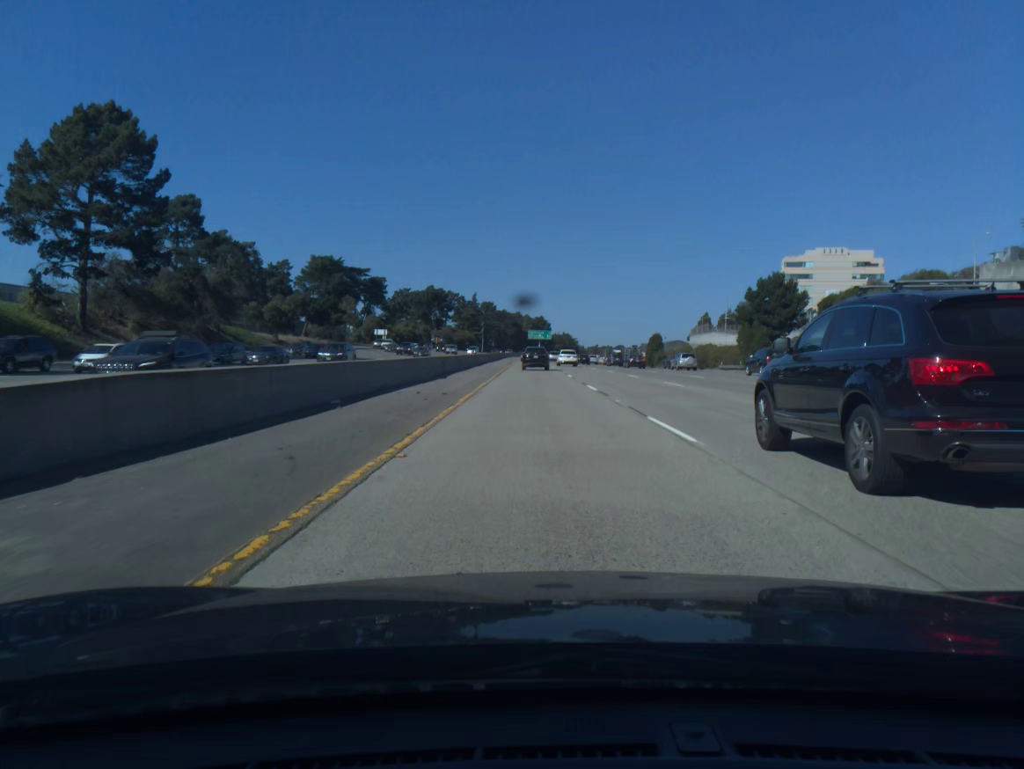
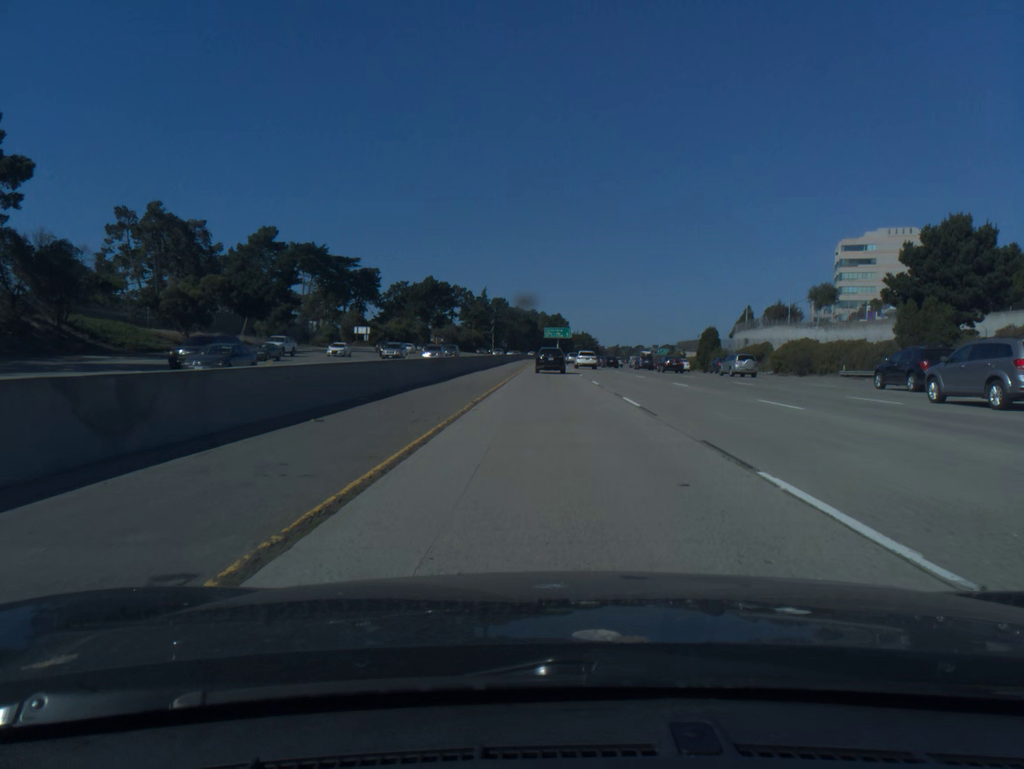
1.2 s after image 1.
(-0.6, +36.3) m; -1°
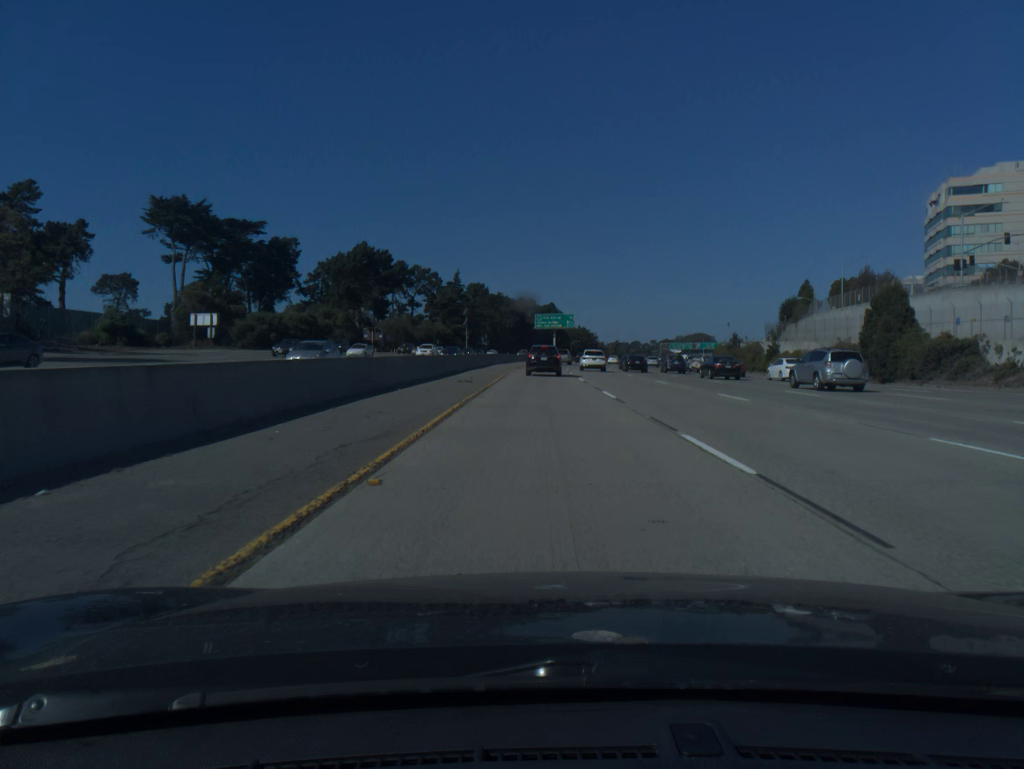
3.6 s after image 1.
(+0.3, +67.8) m; +1°
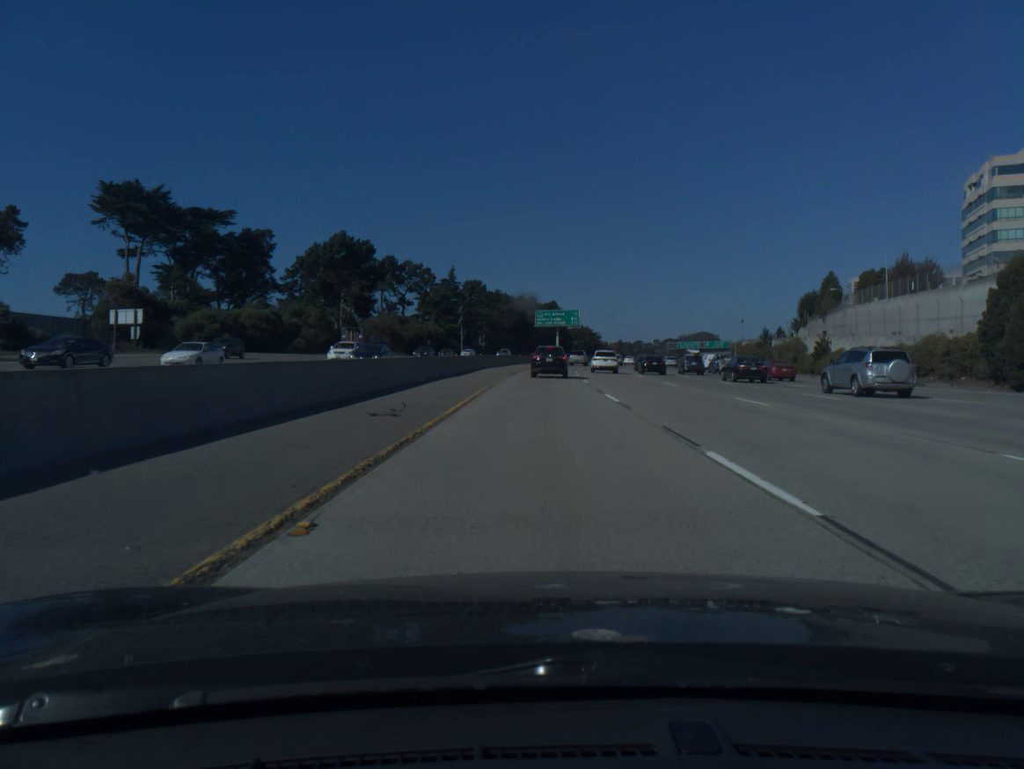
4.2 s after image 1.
(0.0, +15.9) m; 0°
